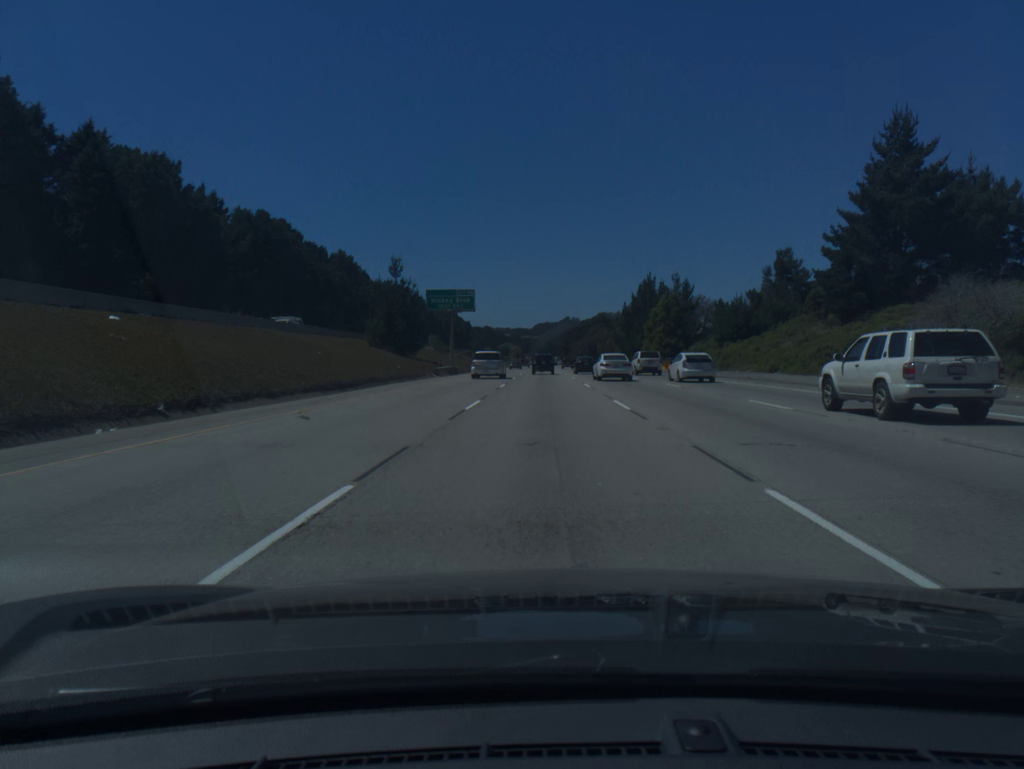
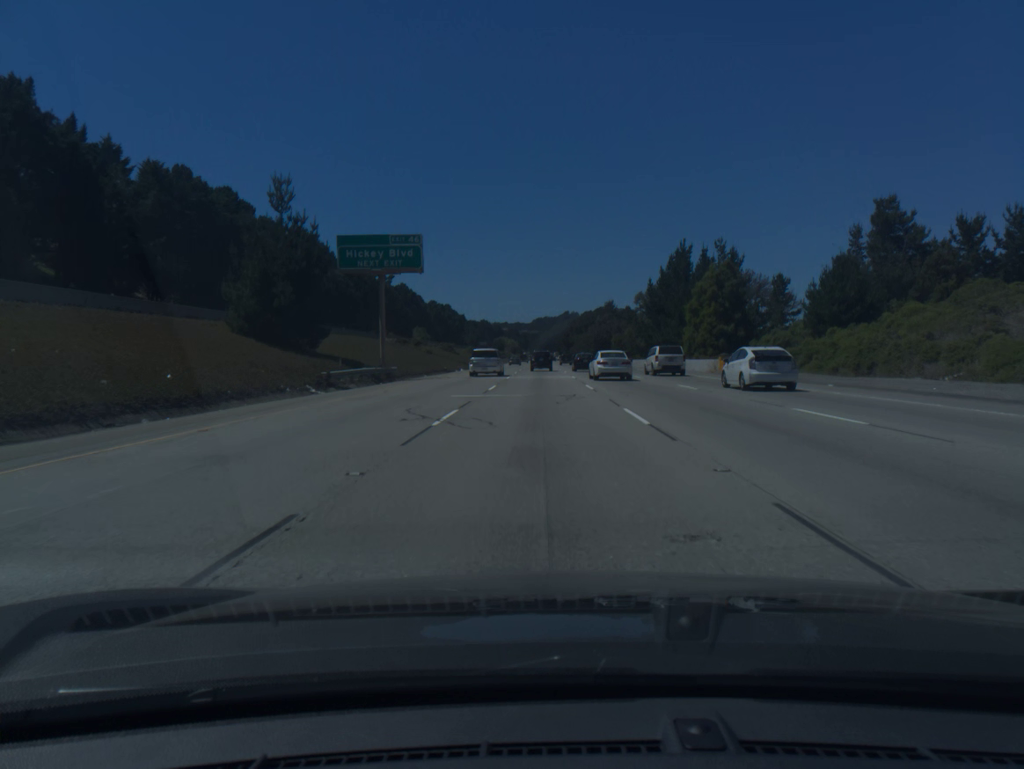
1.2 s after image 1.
(0.0, +33.7) m; 0°
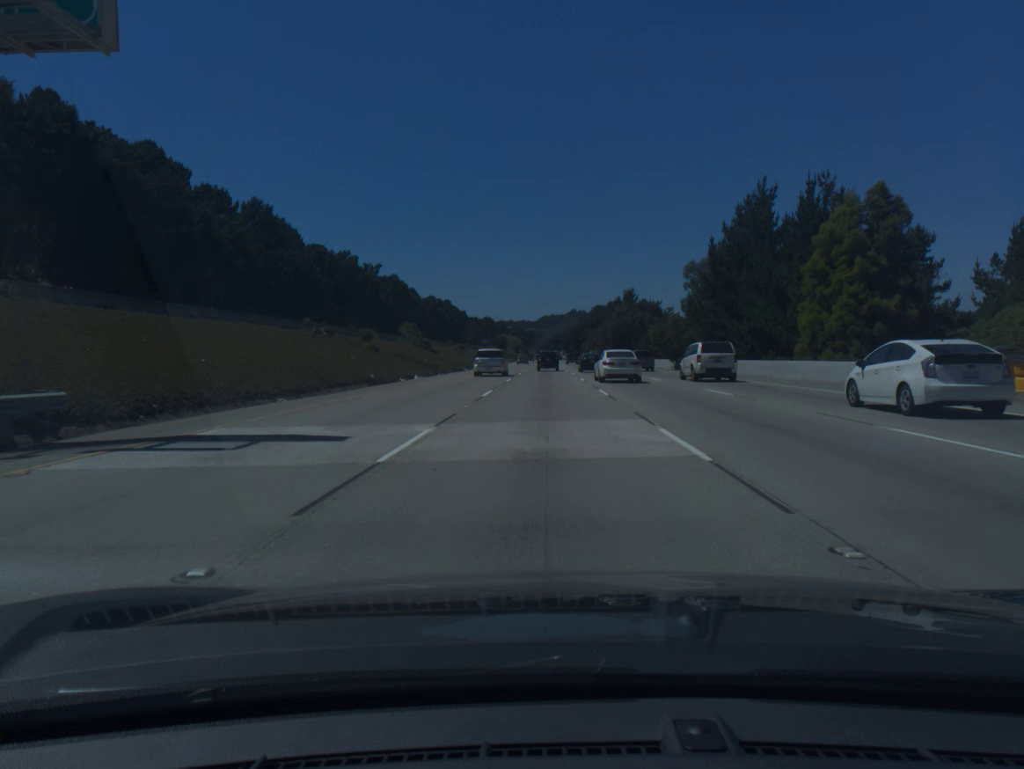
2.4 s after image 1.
(-0.1, +33.8) m; 0°
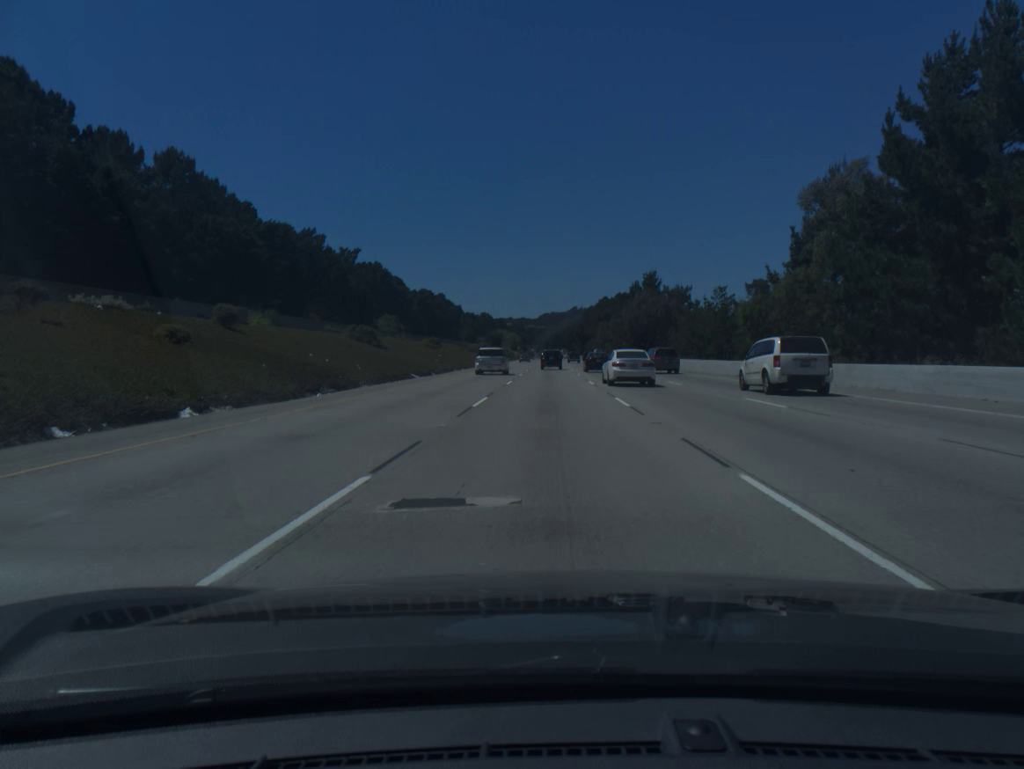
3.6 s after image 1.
(-0.1, +34.0) m; 0°
